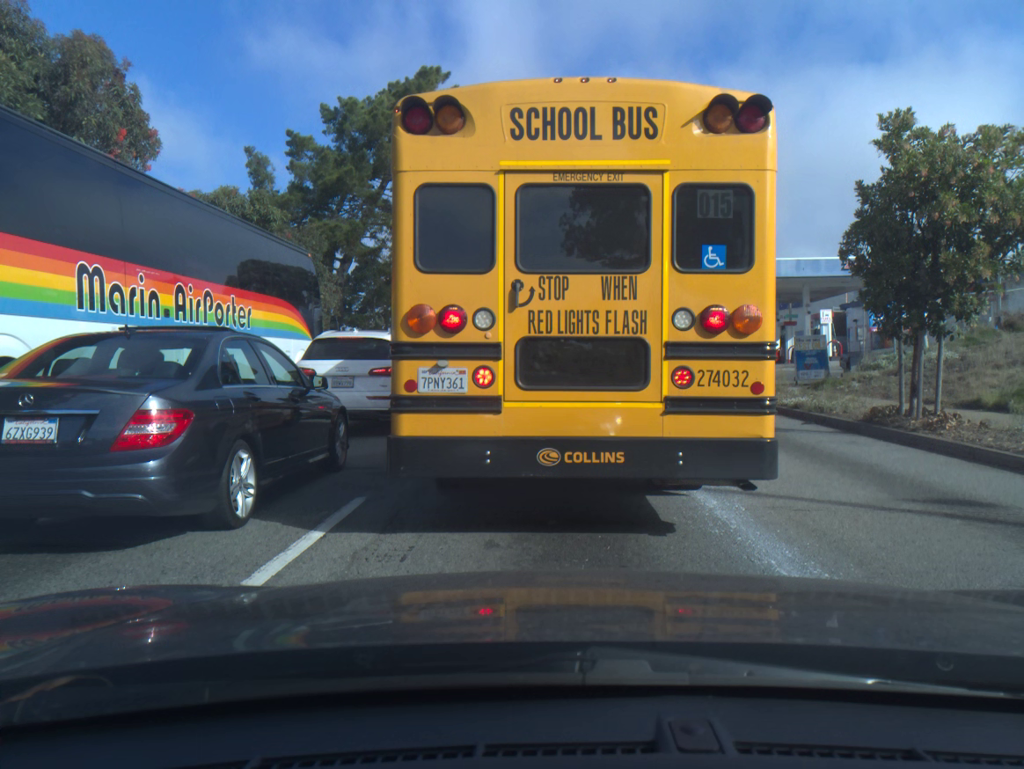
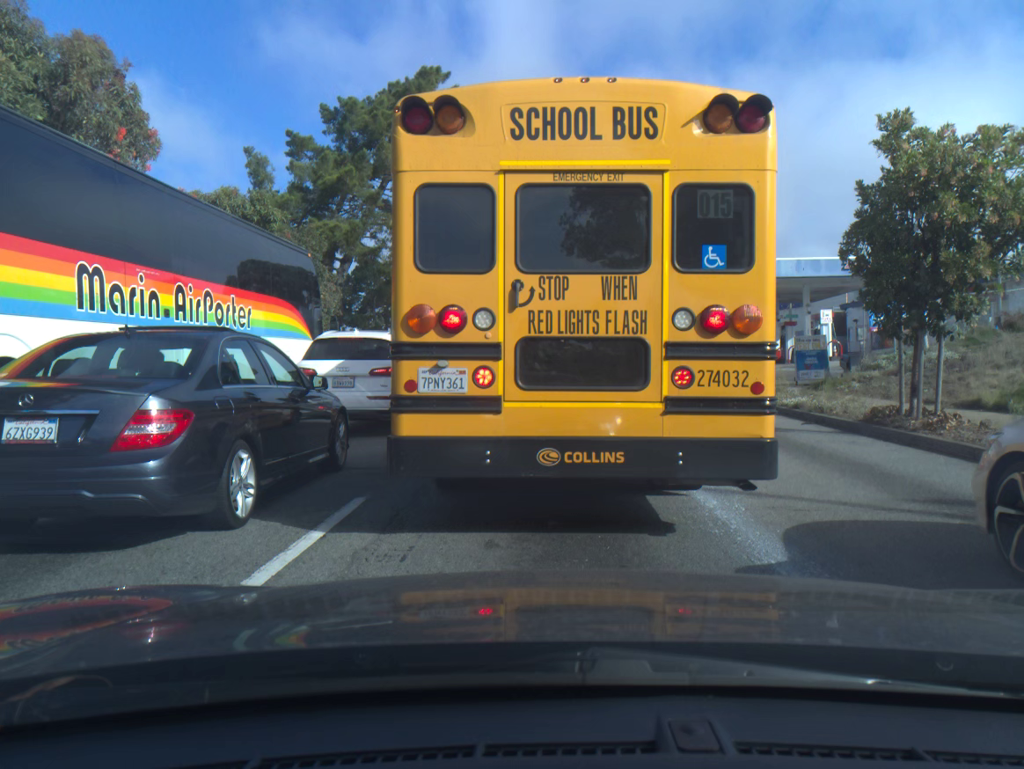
(+0.1, 0.0) m; 0°
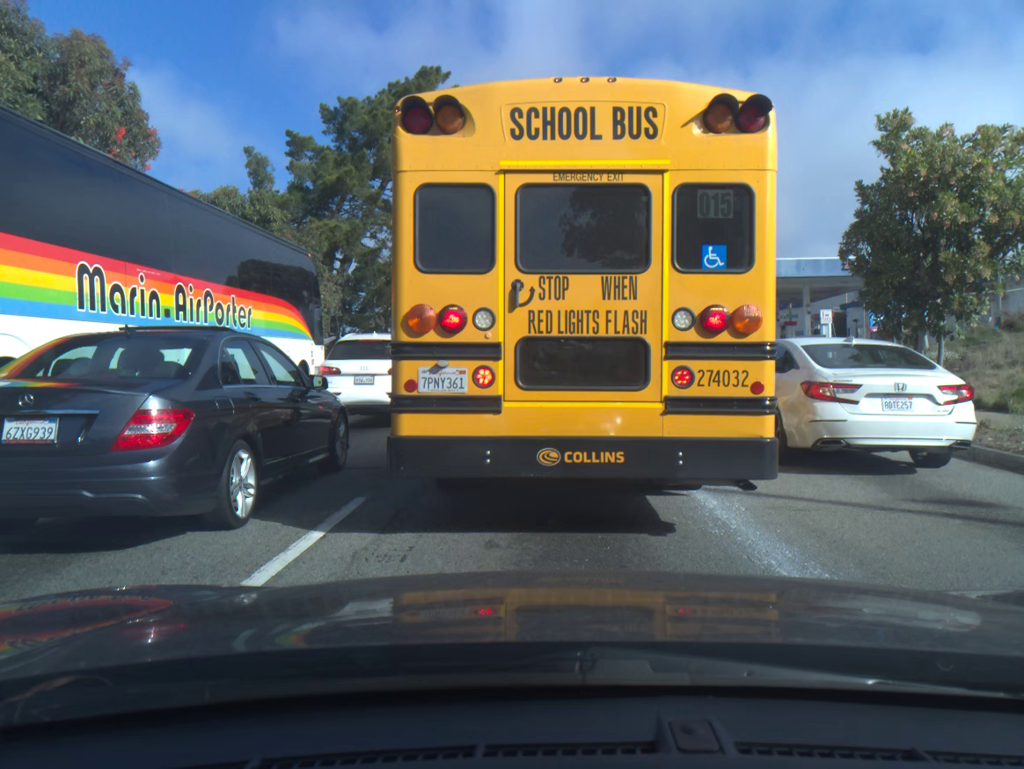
(0.0, 0.0) m; 0°
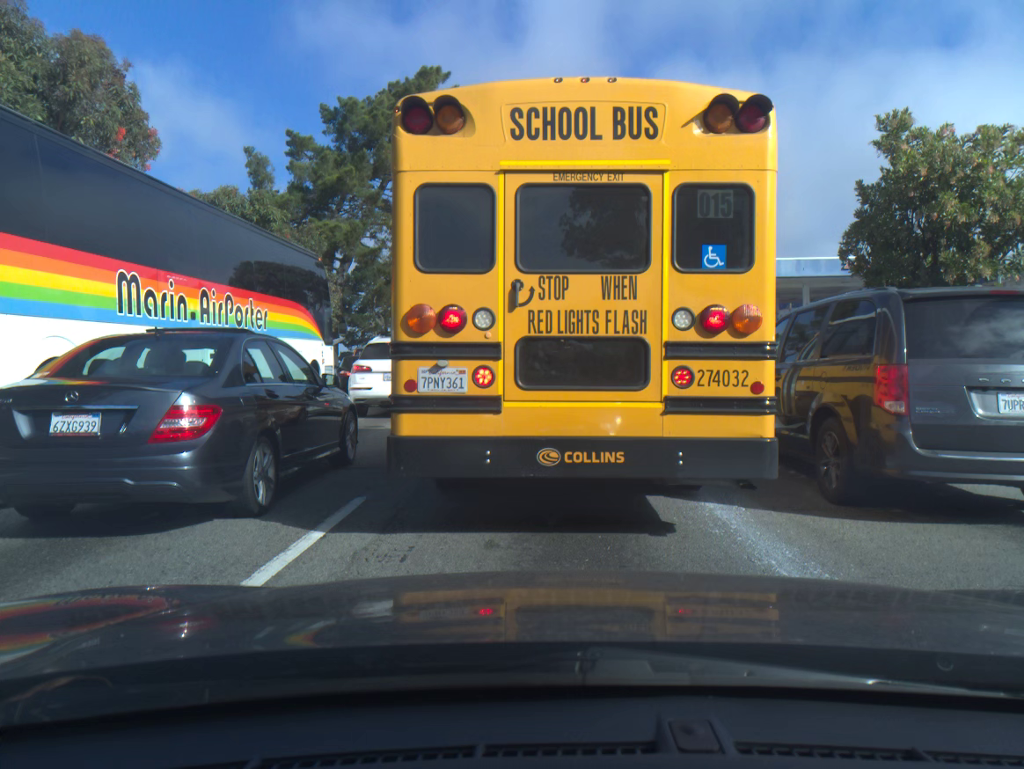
(0.0, -0.1) m; 0°
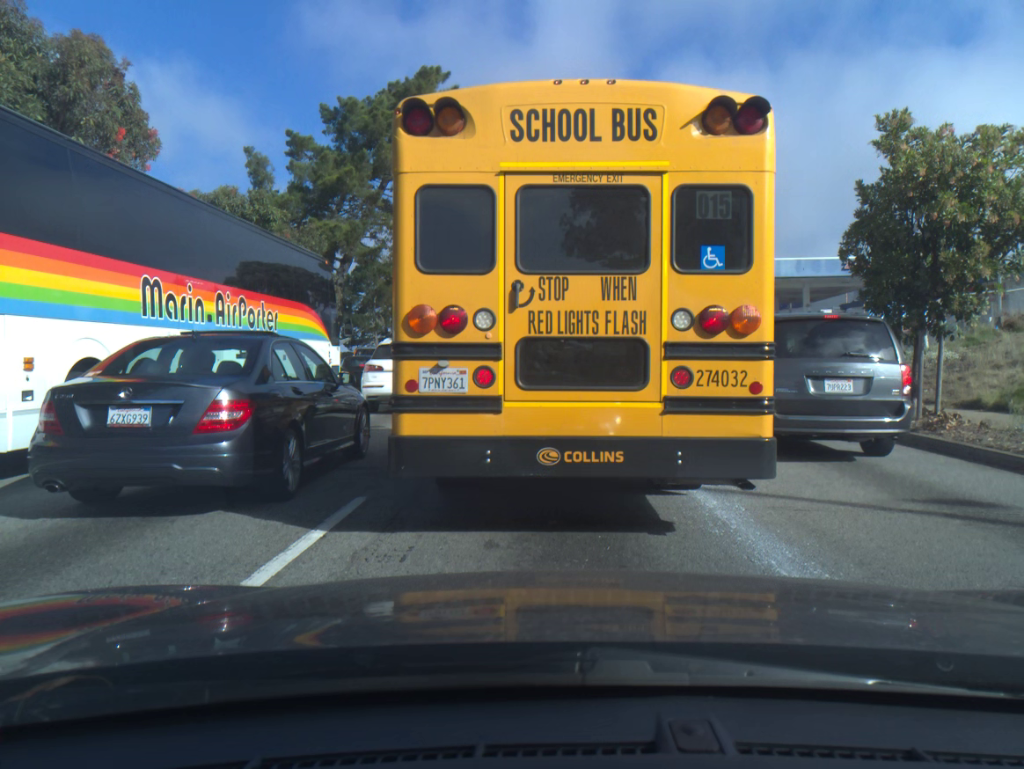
(0.0, -0.1) m; 0°
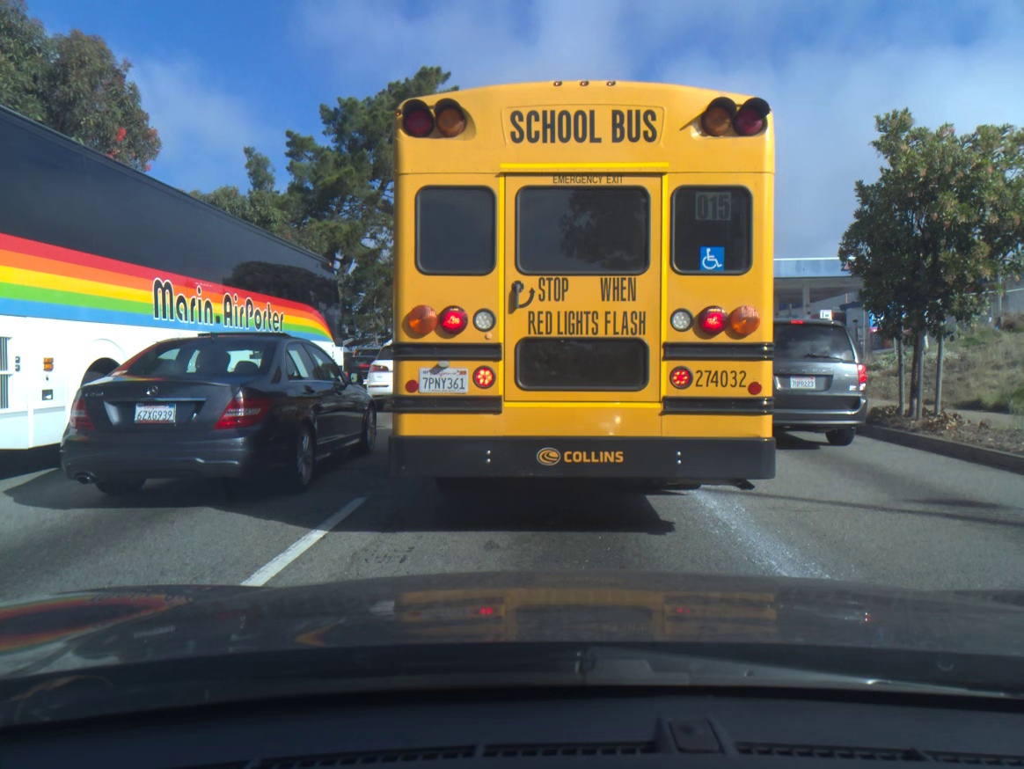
(0.0, 0.0) m; 0°
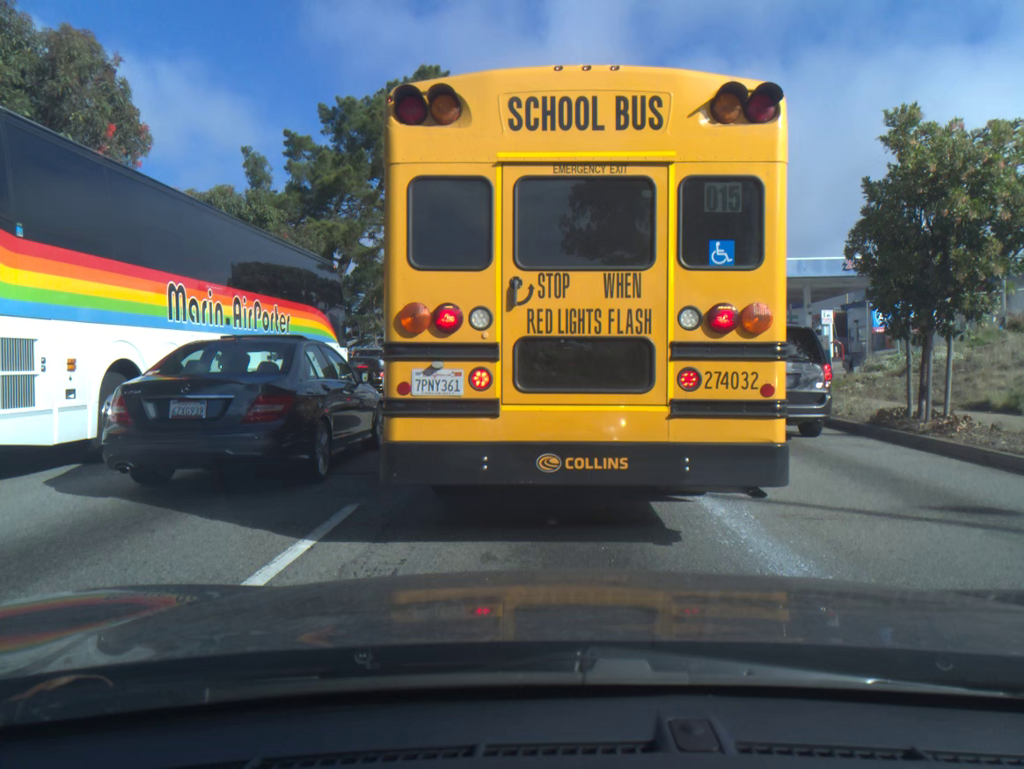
(0.0, +0.2) m; 0°
